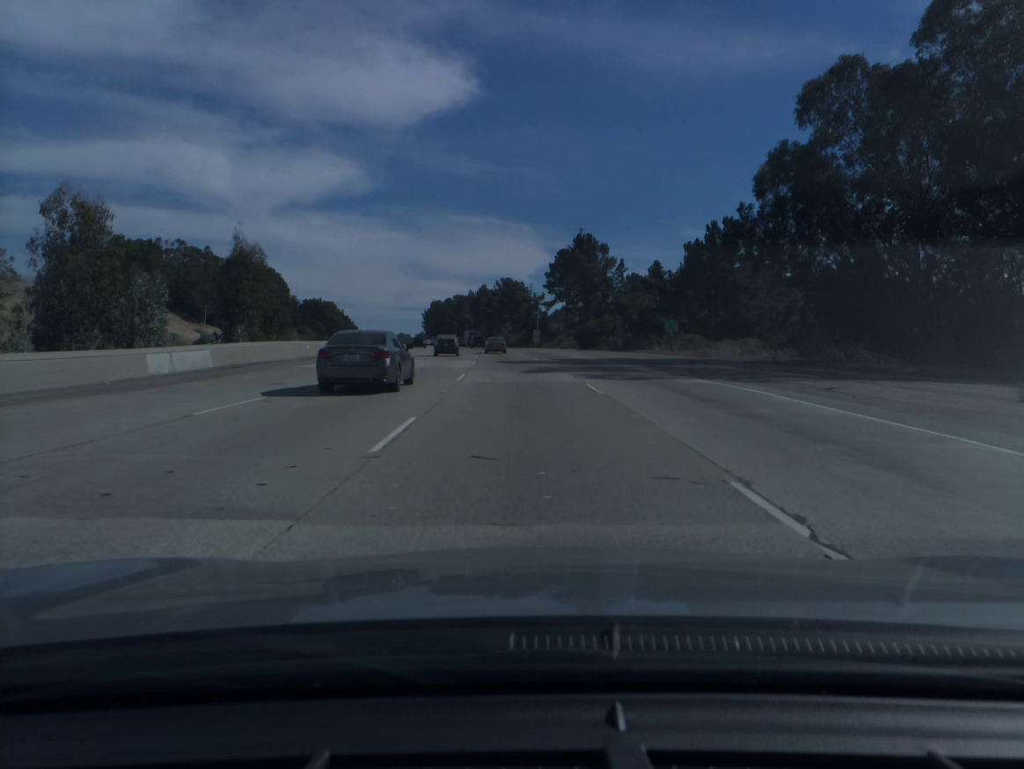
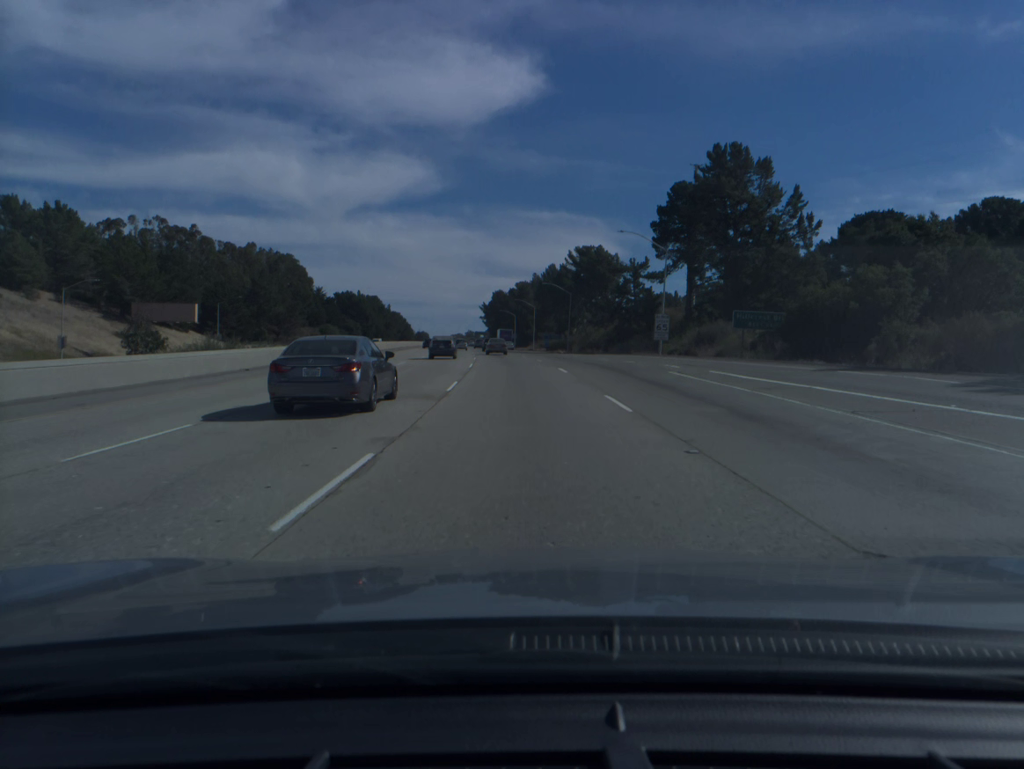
(-3.2, +76.7) m; -5°
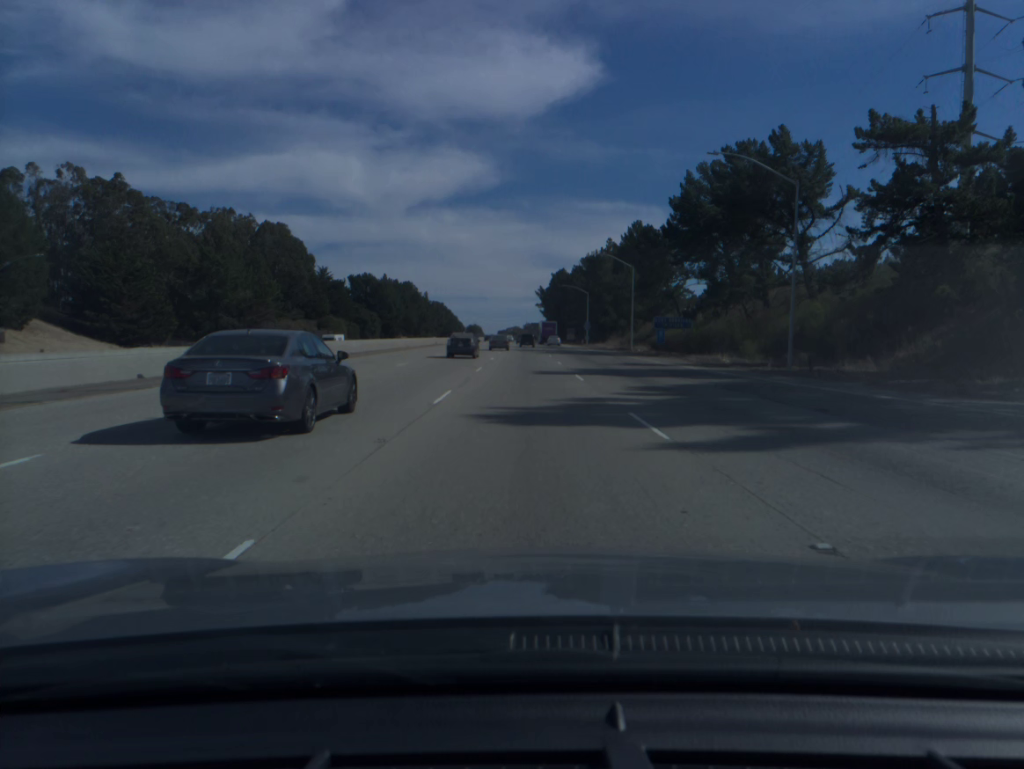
(-3.5, +77.3) m; -4°
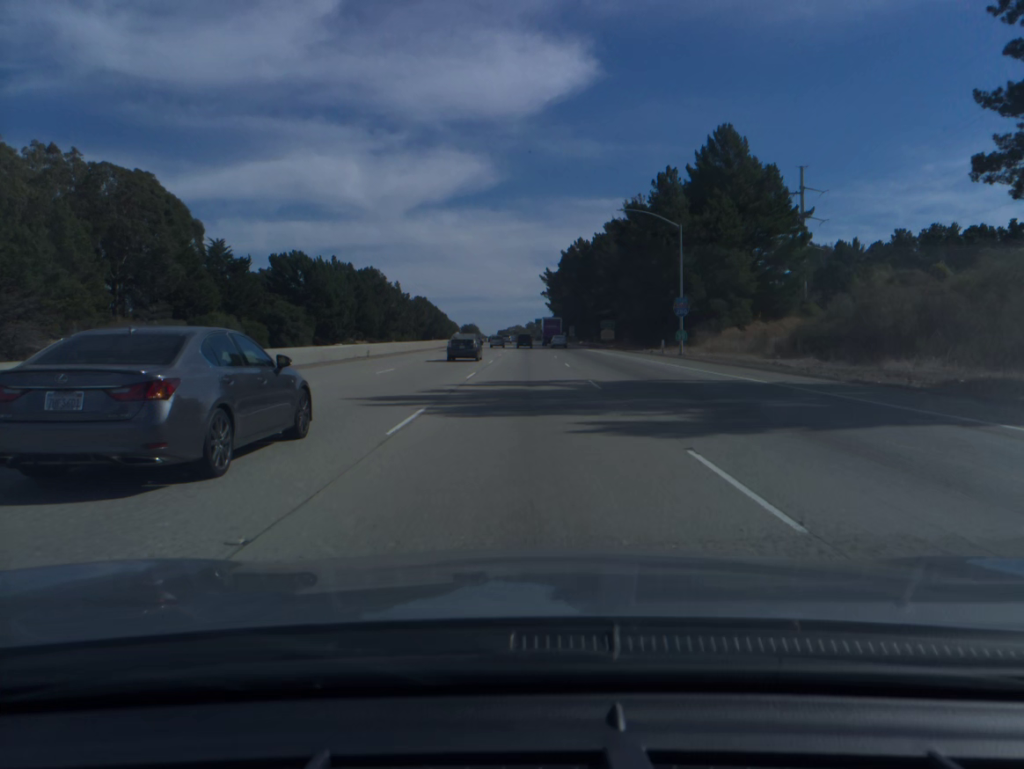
(-0.4, +77.9) m; 0°
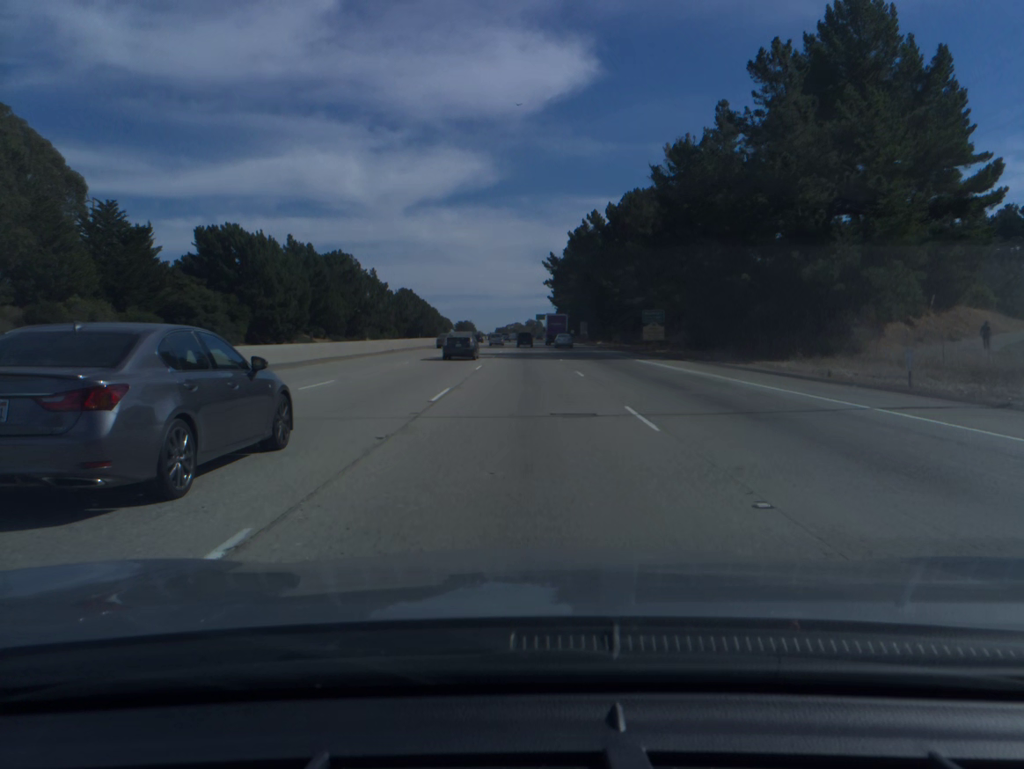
(0.0, +38.7) m; 0°
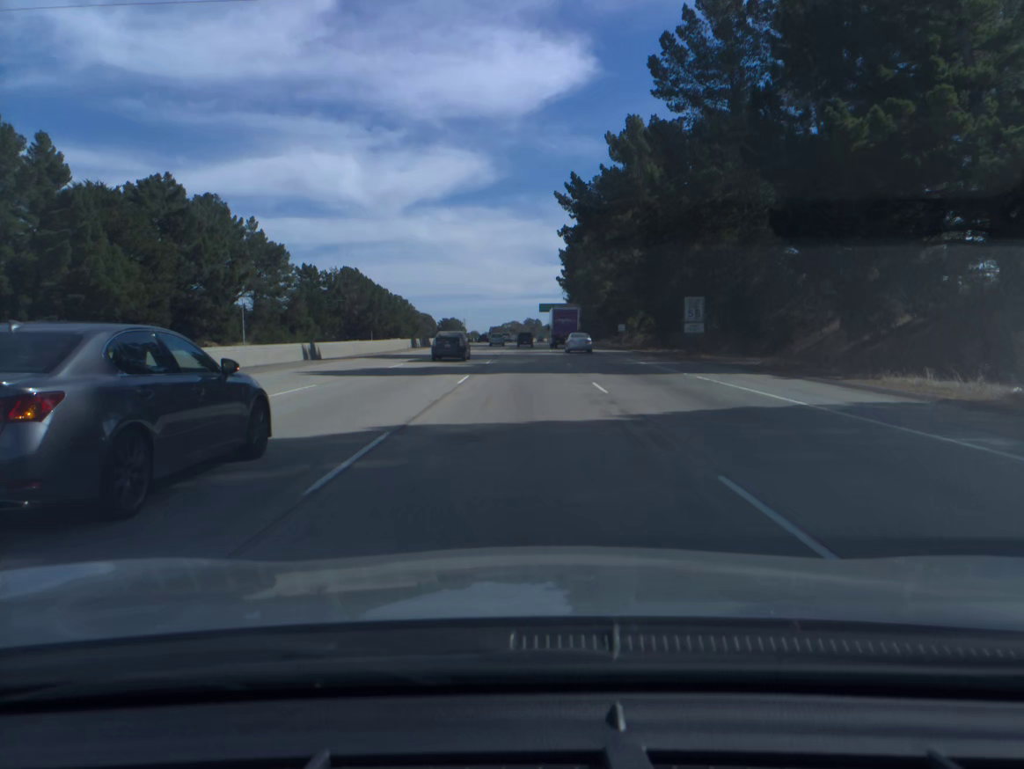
(-0.1, +96.4) m; 0°
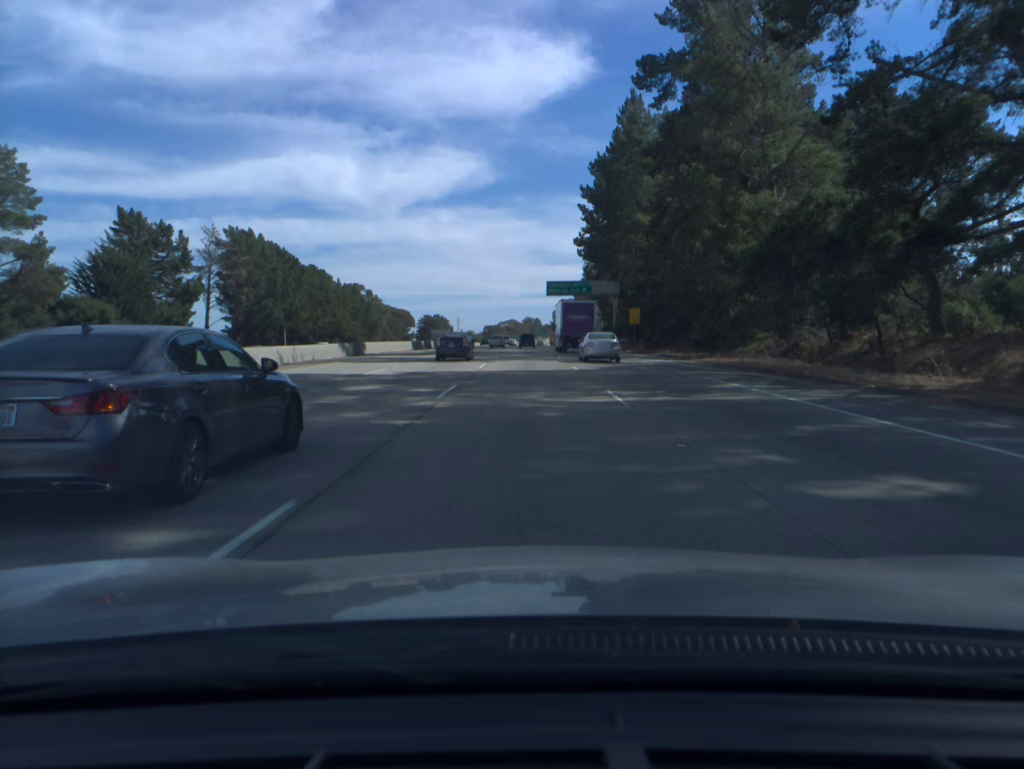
(+0.1, +77.1) m; 0°
